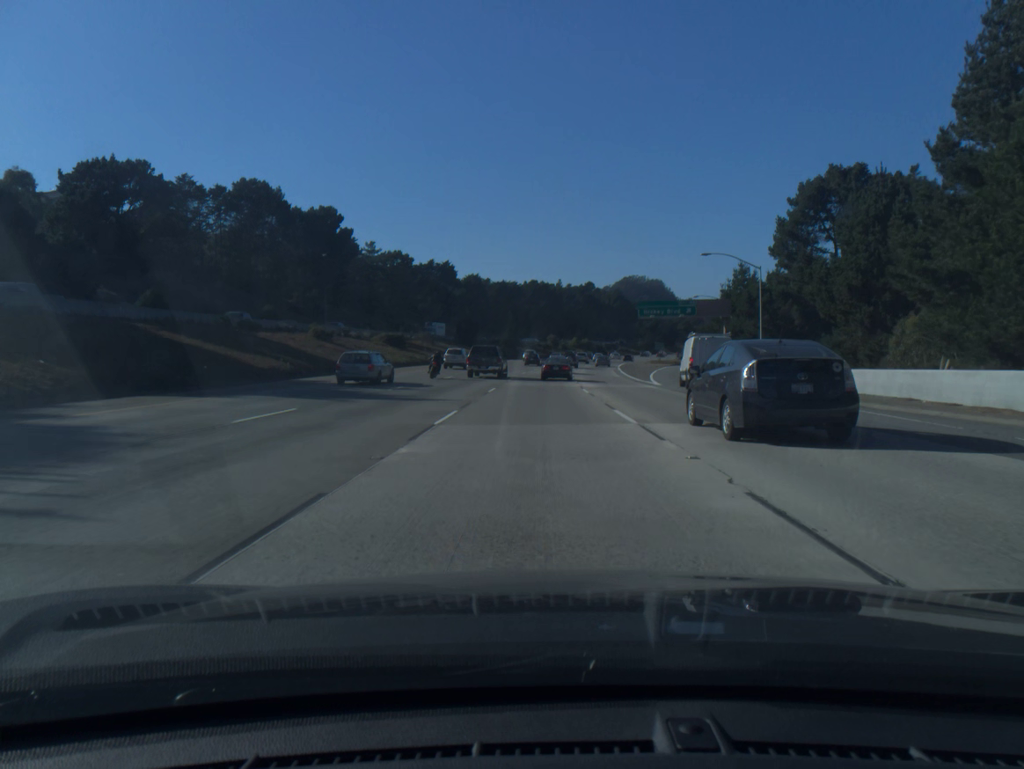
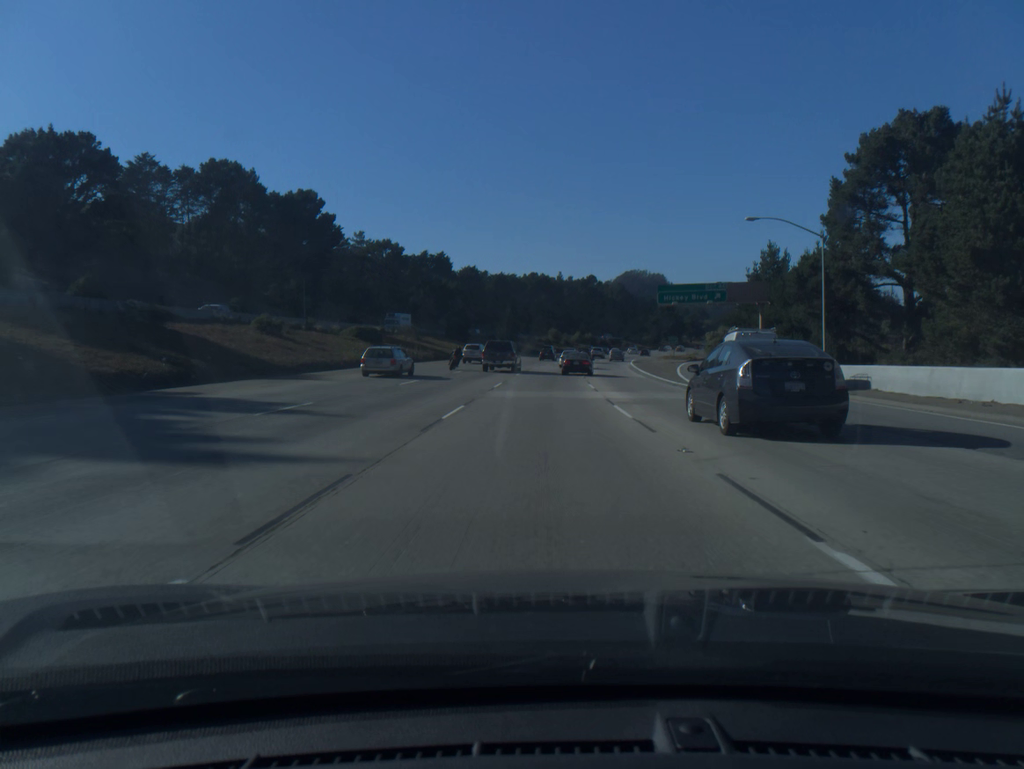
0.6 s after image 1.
(0.0, +13.8) m; 0°
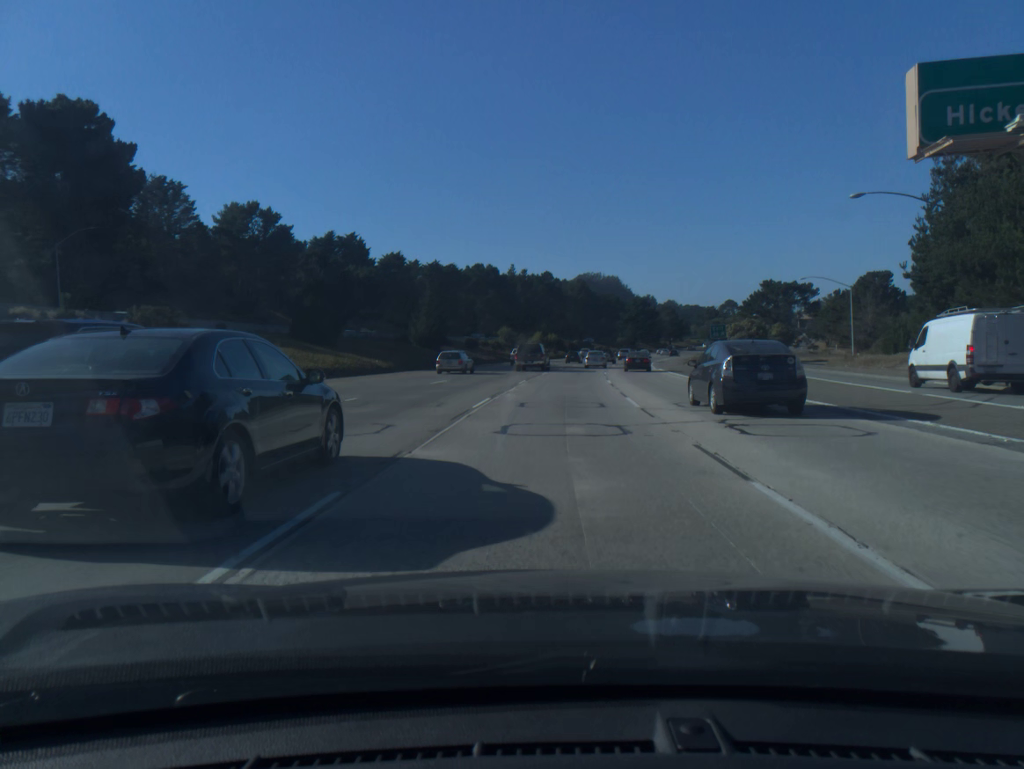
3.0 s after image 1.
(+1.0, +55.5) m; +3°
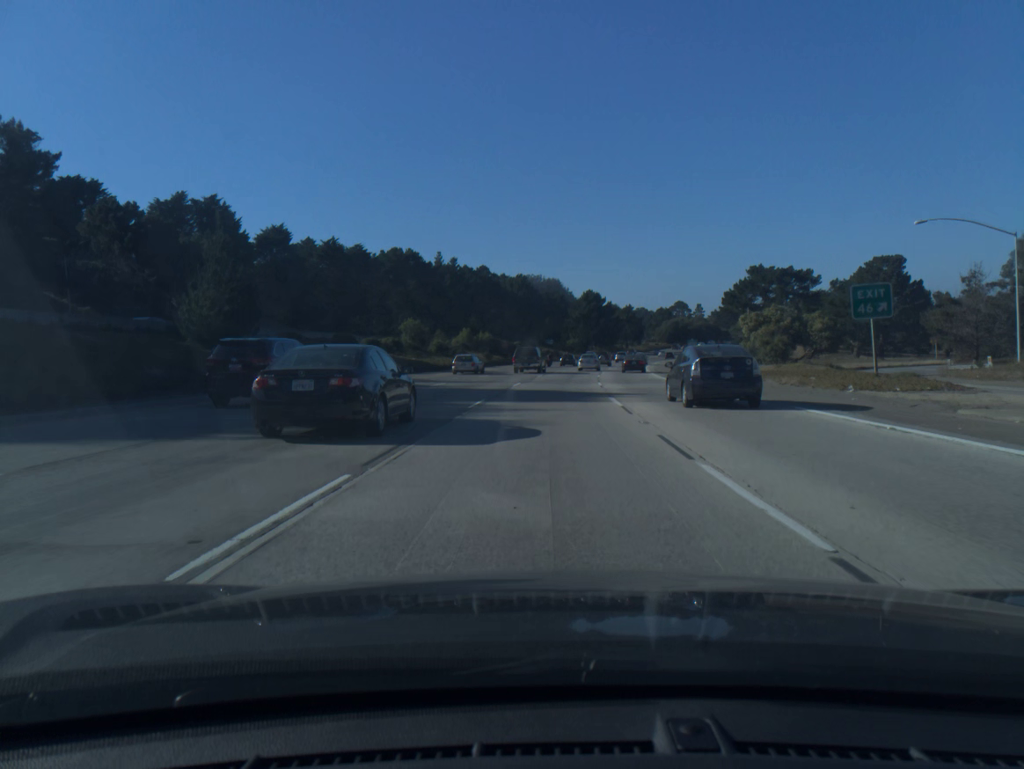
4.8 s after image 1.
(+1.7, +42.3) m; +5°
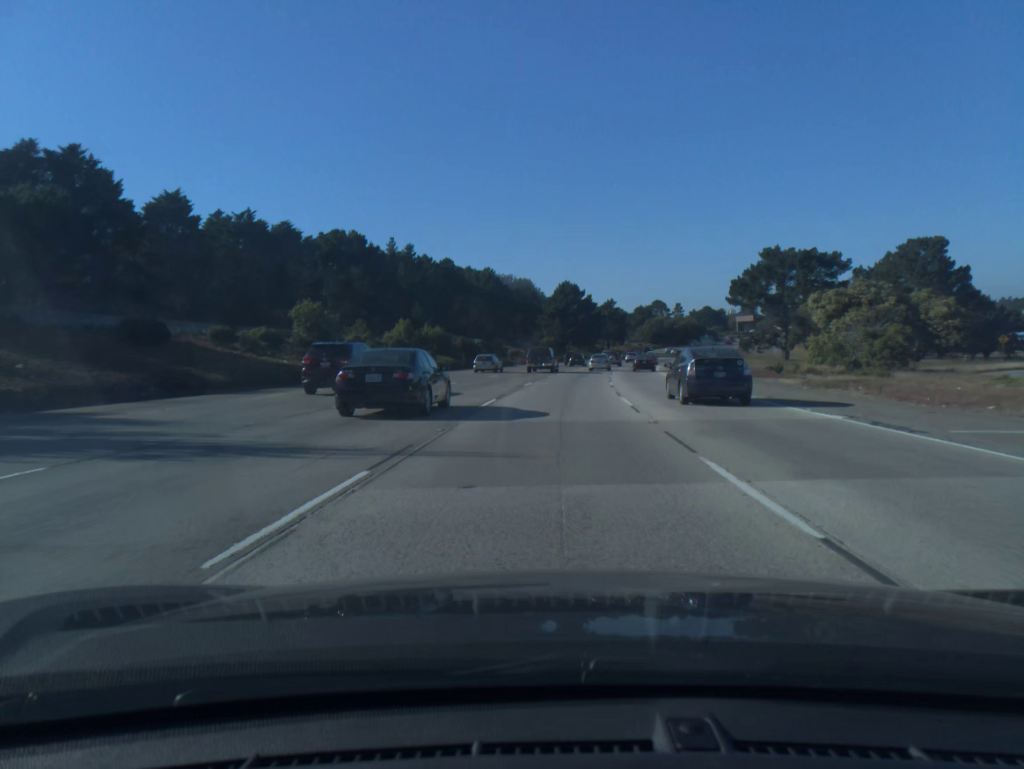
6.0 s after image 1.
(+0.5, +28.8) m; +2°
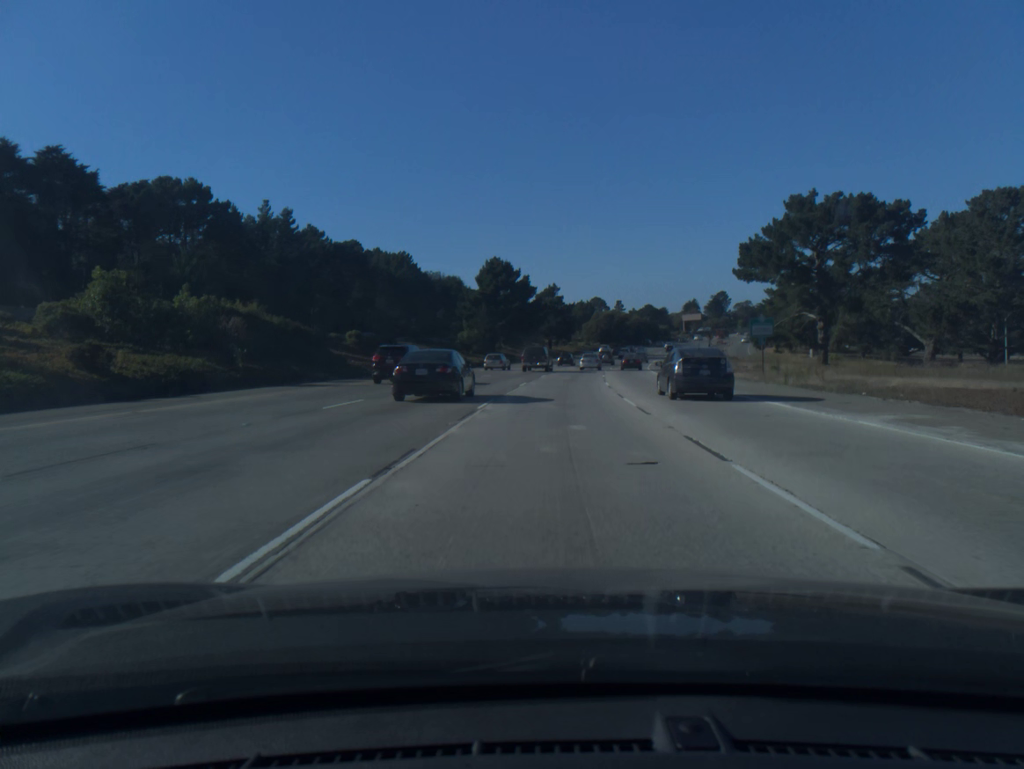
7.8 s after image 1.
(+1.7, +44.1) m; +5°
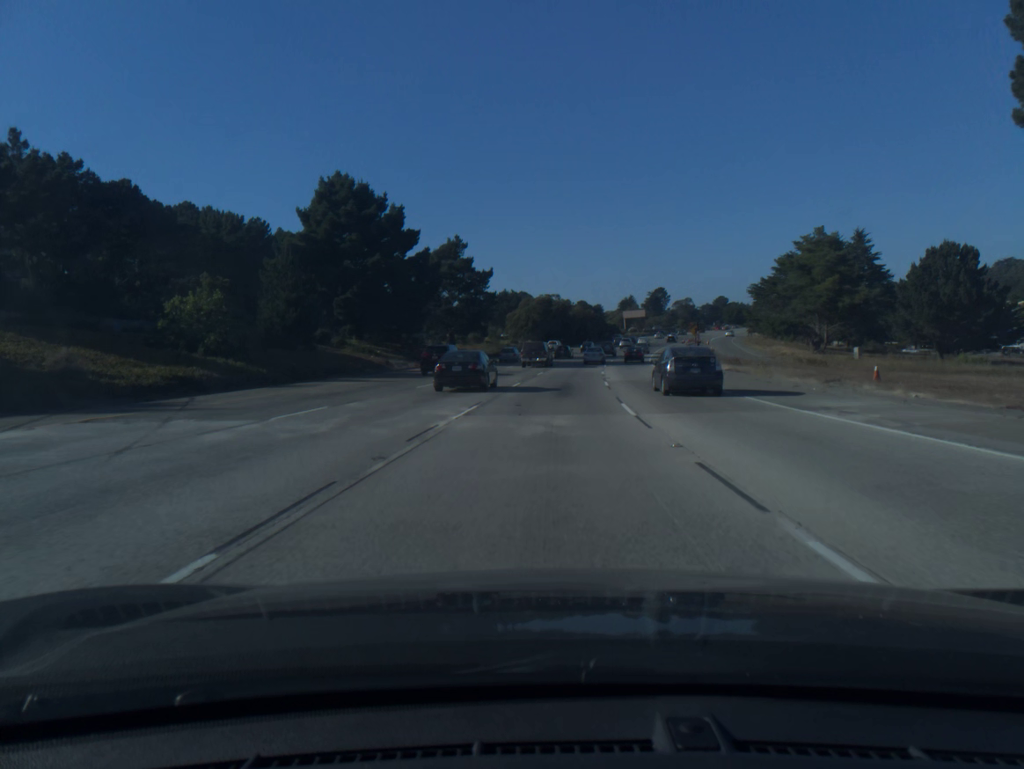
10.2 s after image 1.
(+3.2, +60.7) m; +6°
